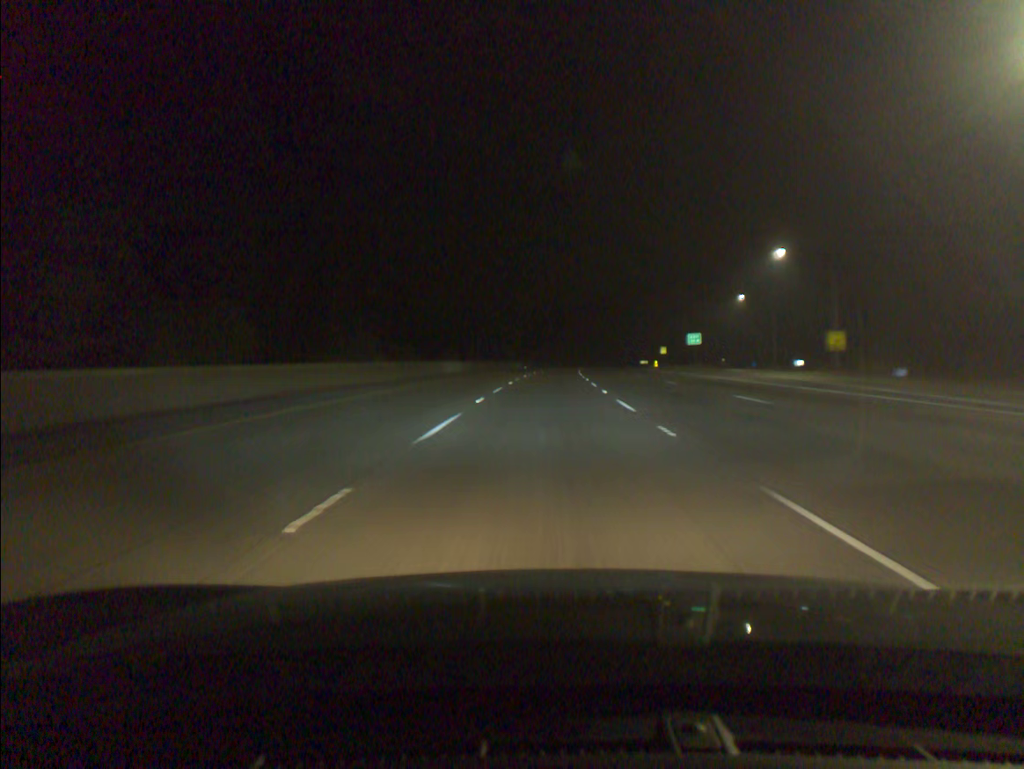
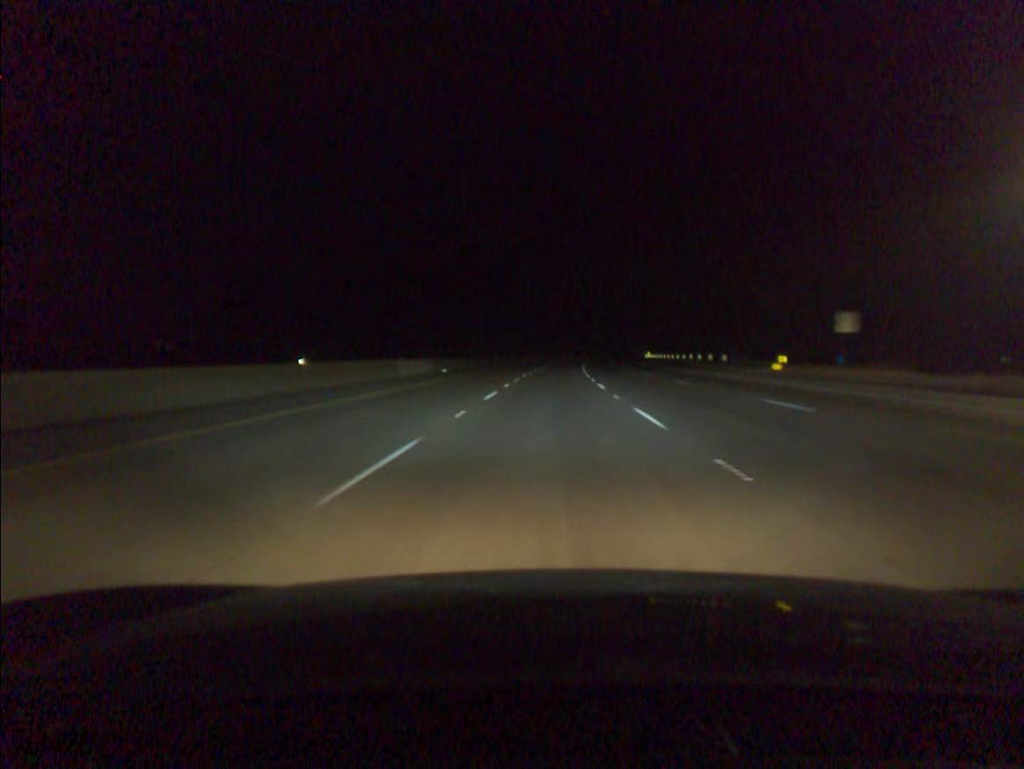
(+1.7, +77.1) m; +2°
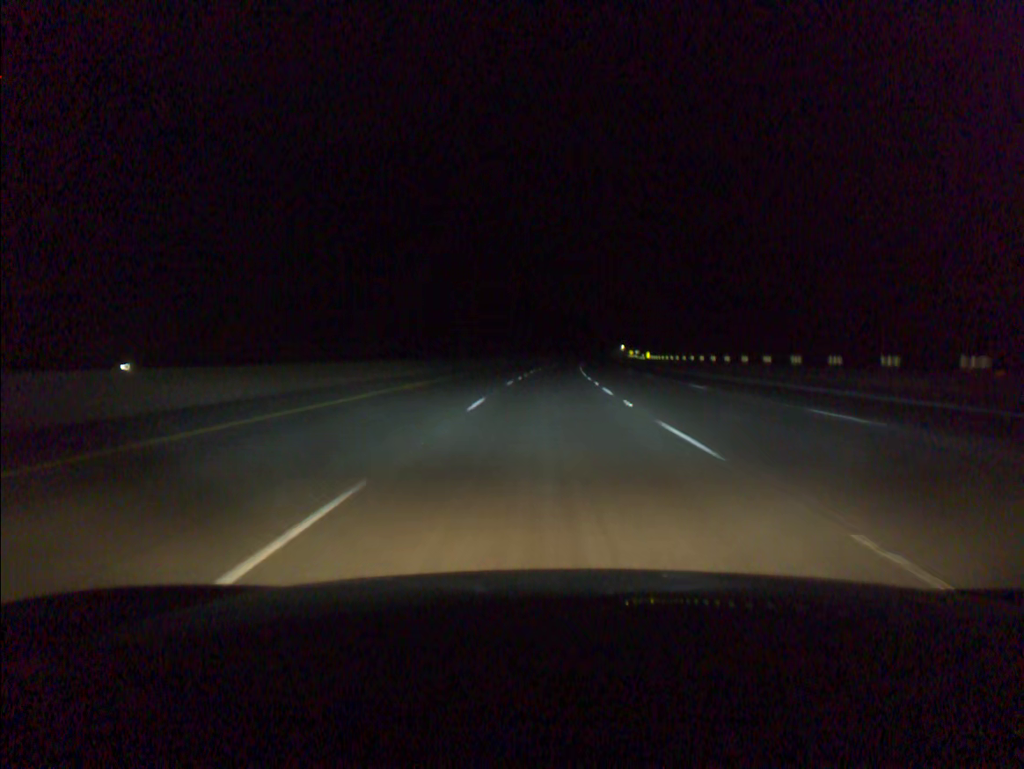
(+2.1, +76.8) m; +3°
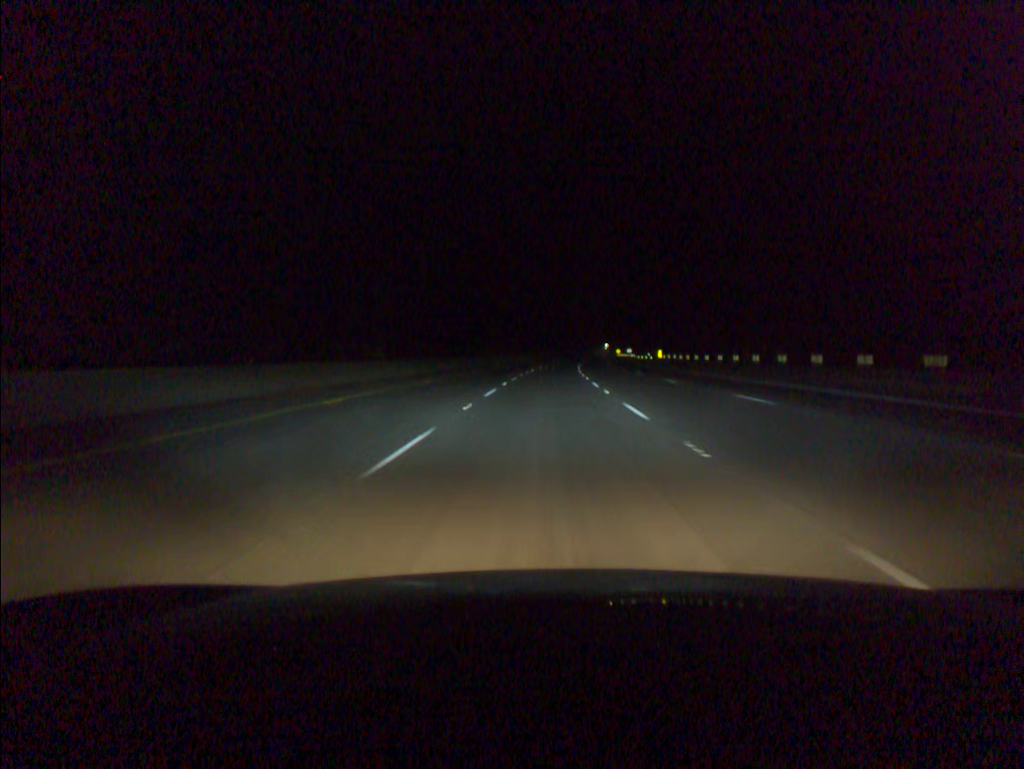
(+0.5, +38.3) m; +2°
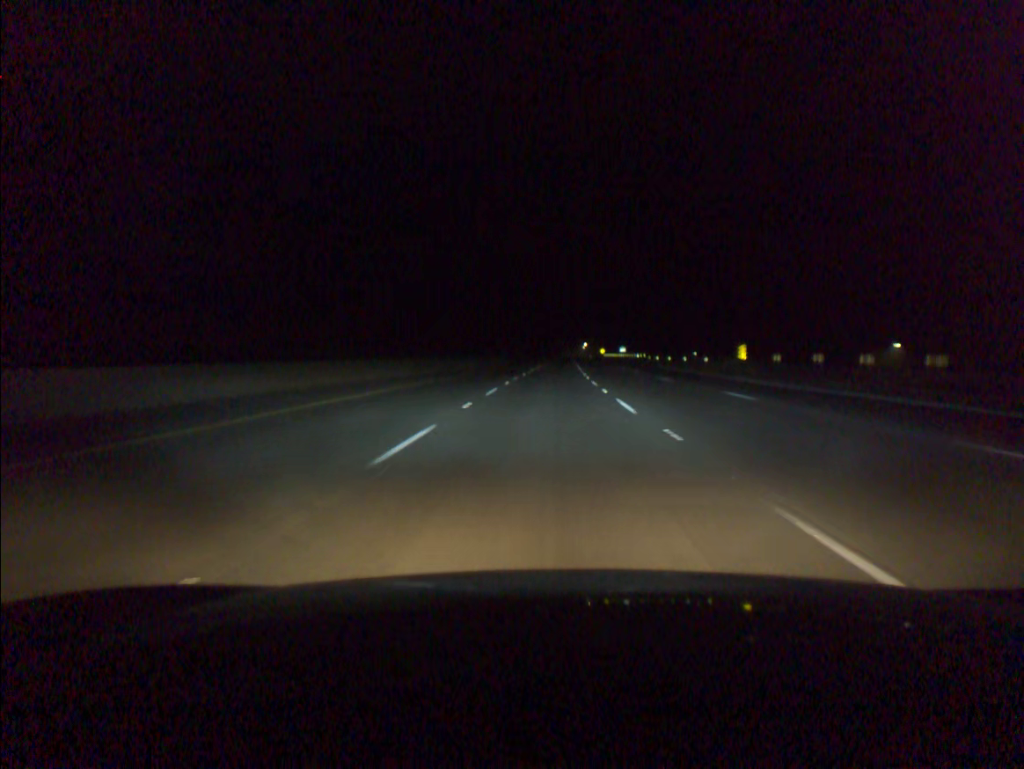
(+1.0, +57.4) m; +2°
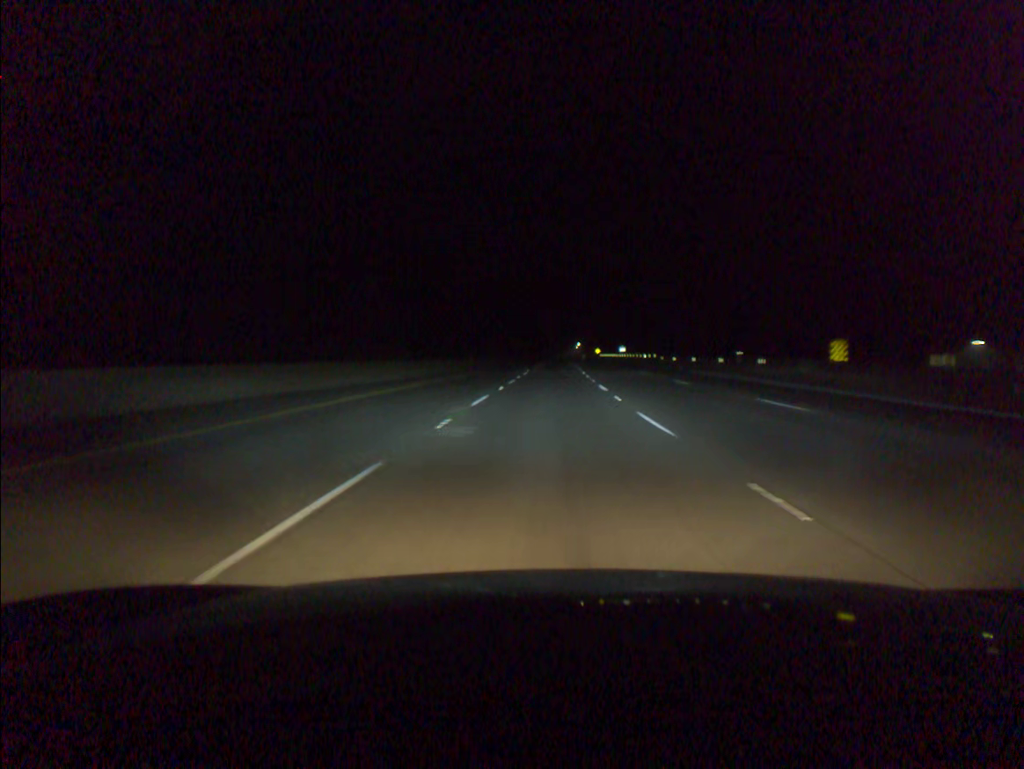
(+0.1, +19.1) m; +1°
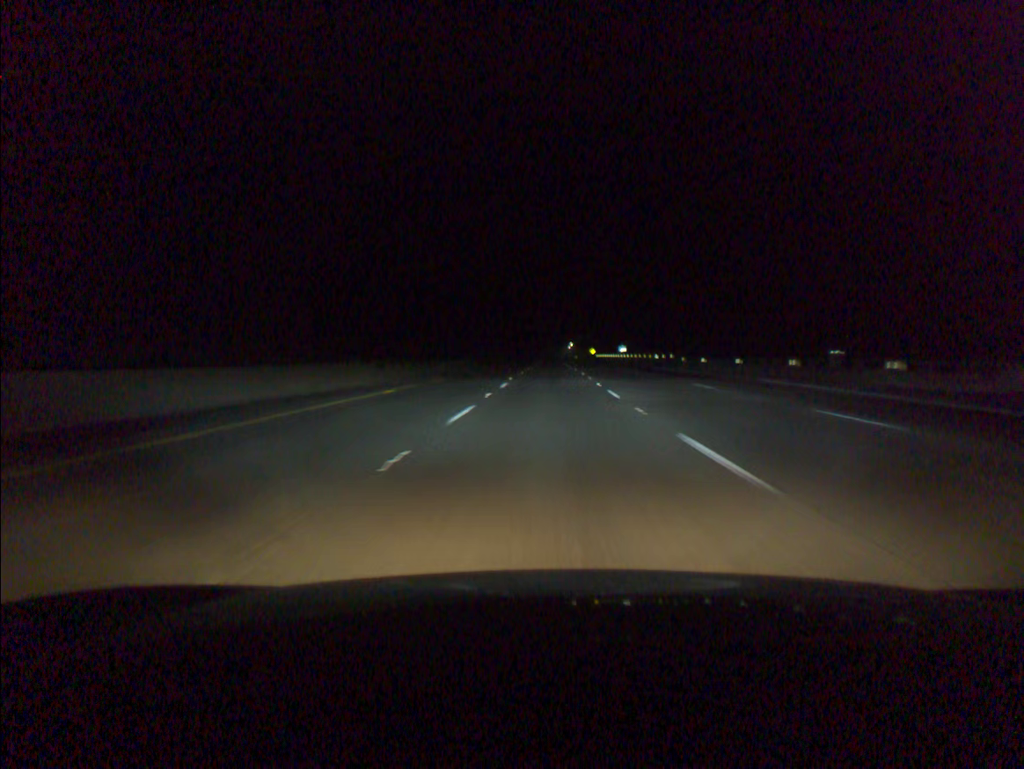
(+0.1, +19.1) m; +1°
